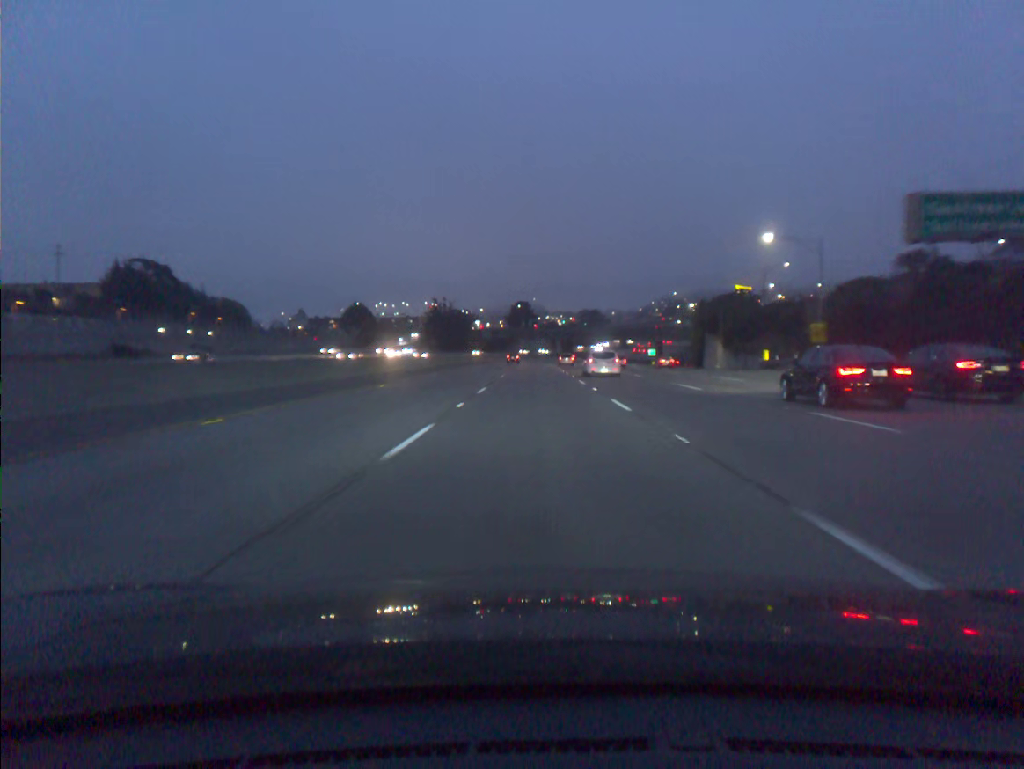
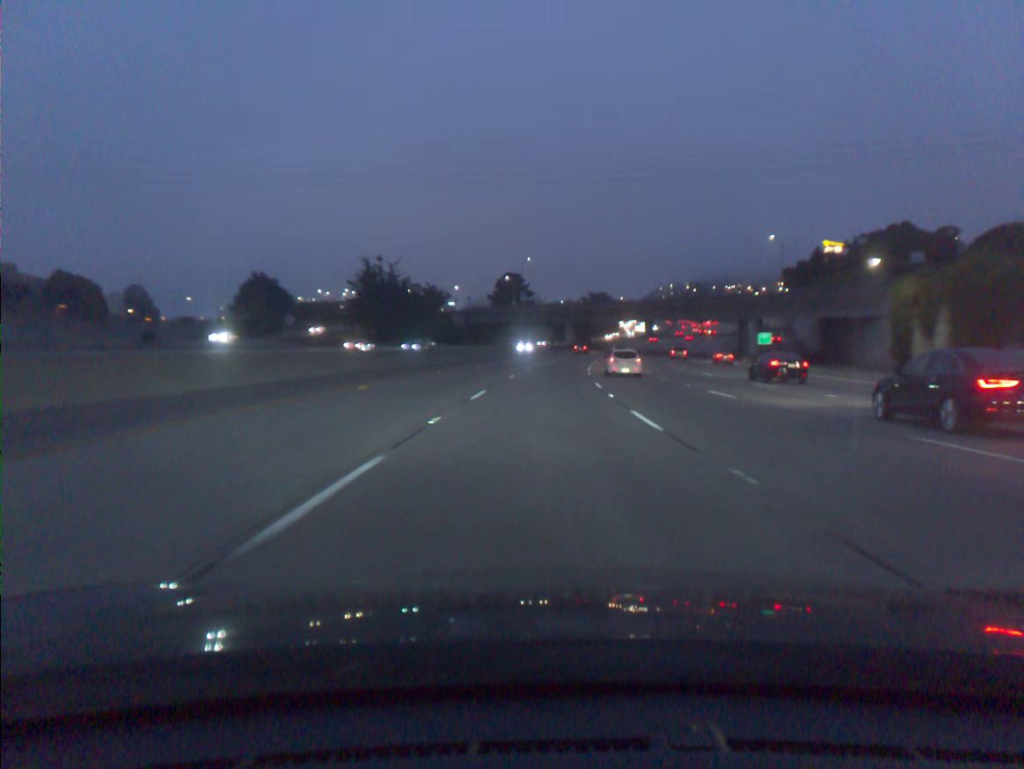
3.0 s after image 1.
(+0.1, +91.7) m; 0°
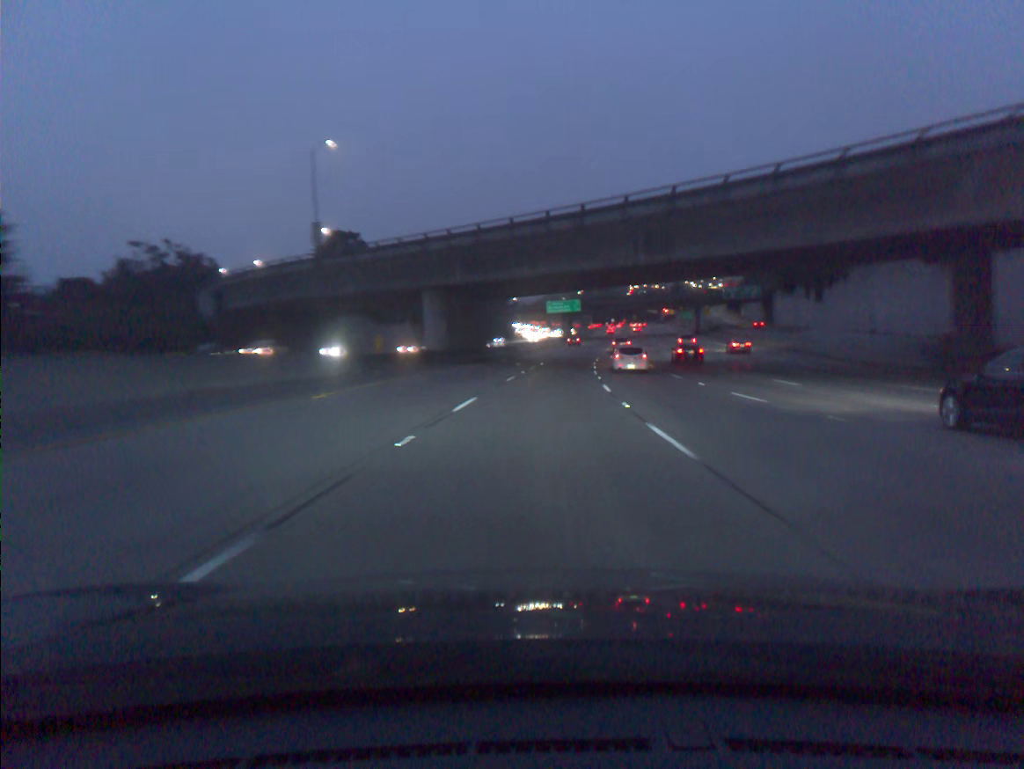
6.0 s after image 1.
(+5.5, +91.3) m; +8°
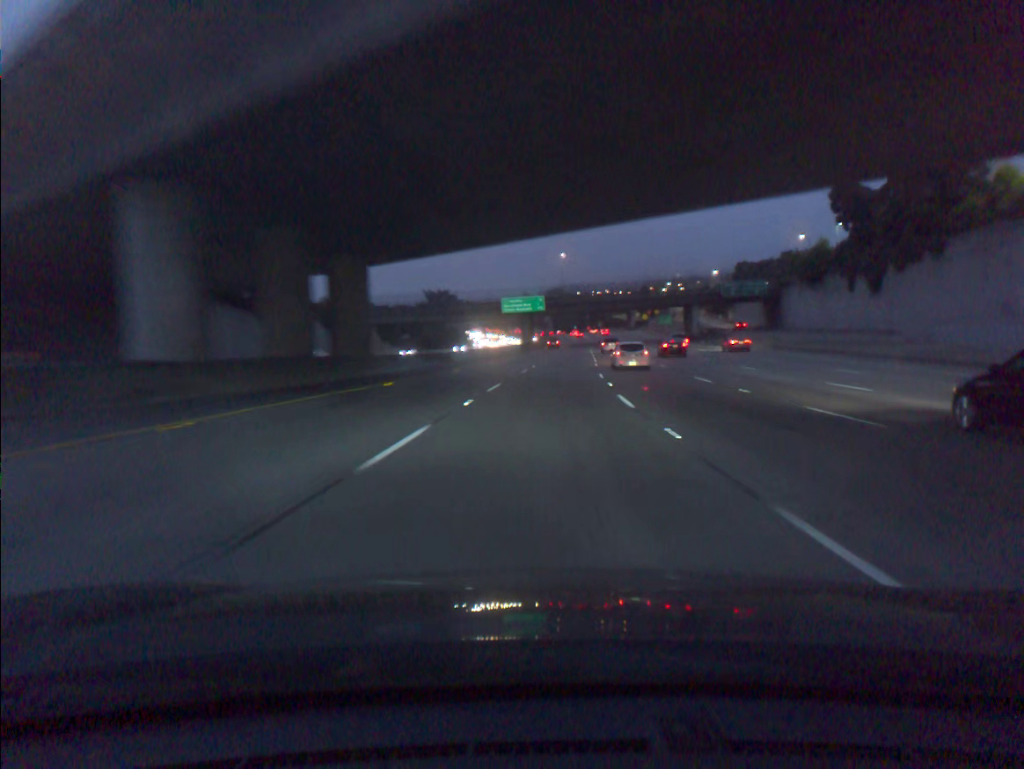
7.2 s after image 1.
(+1.0, +36.5) m; +3°
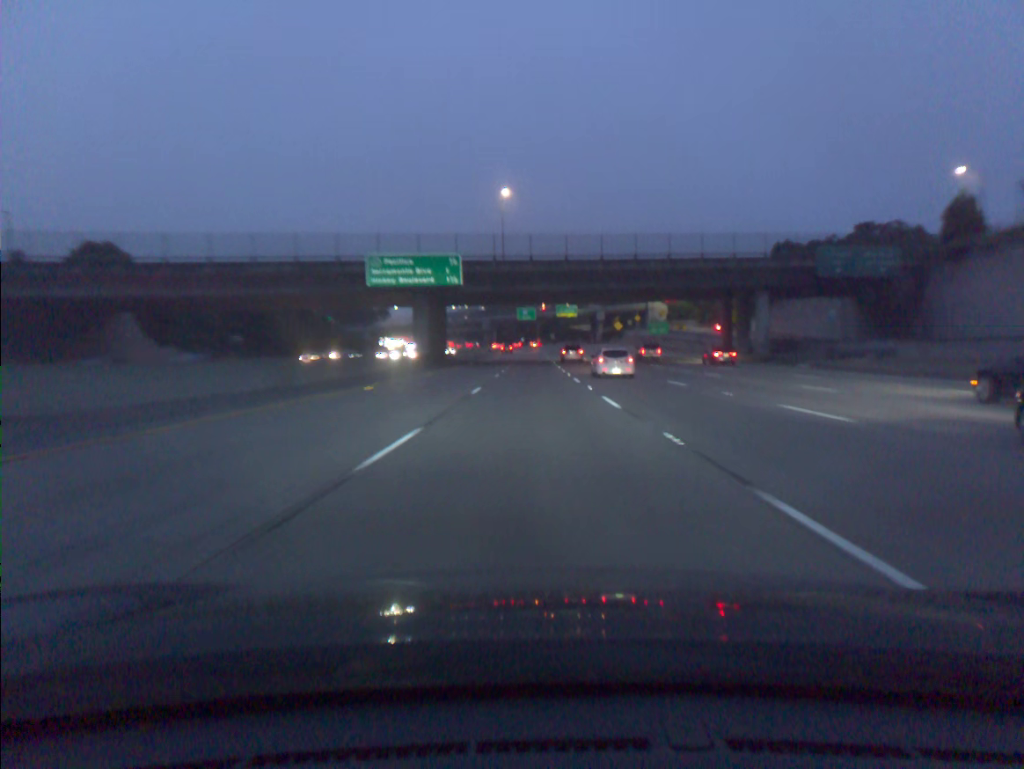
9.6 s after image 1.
(+3.4, +72.5) m; +4°
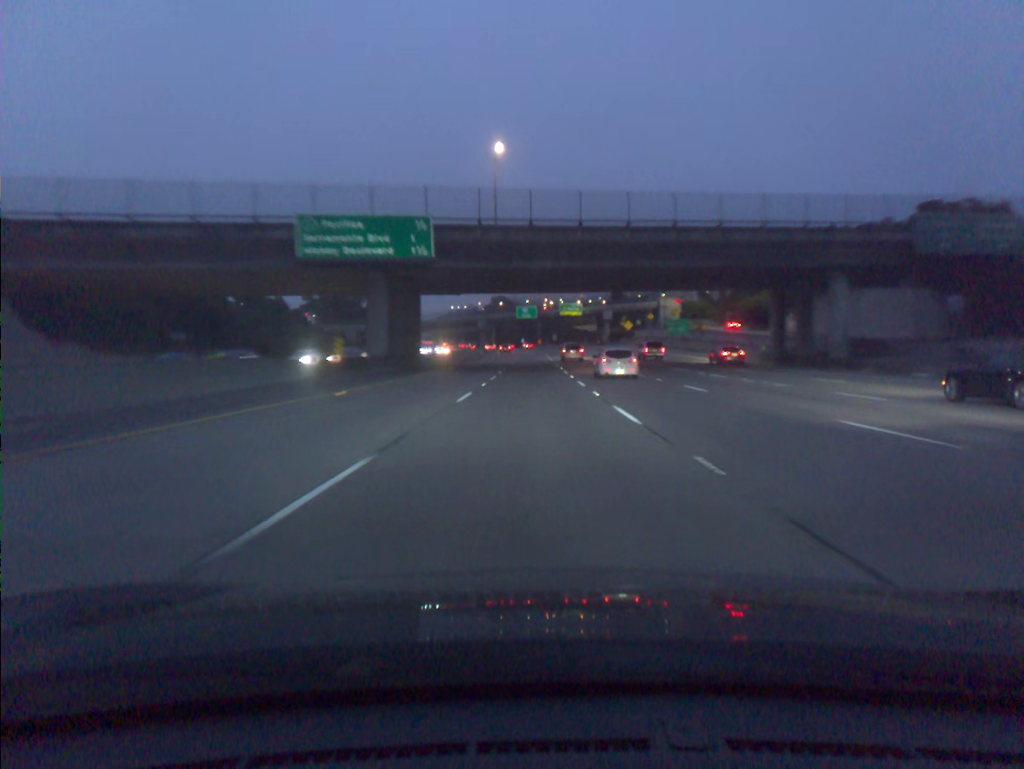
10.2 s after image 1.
(0.0, +18.1) m; 0°
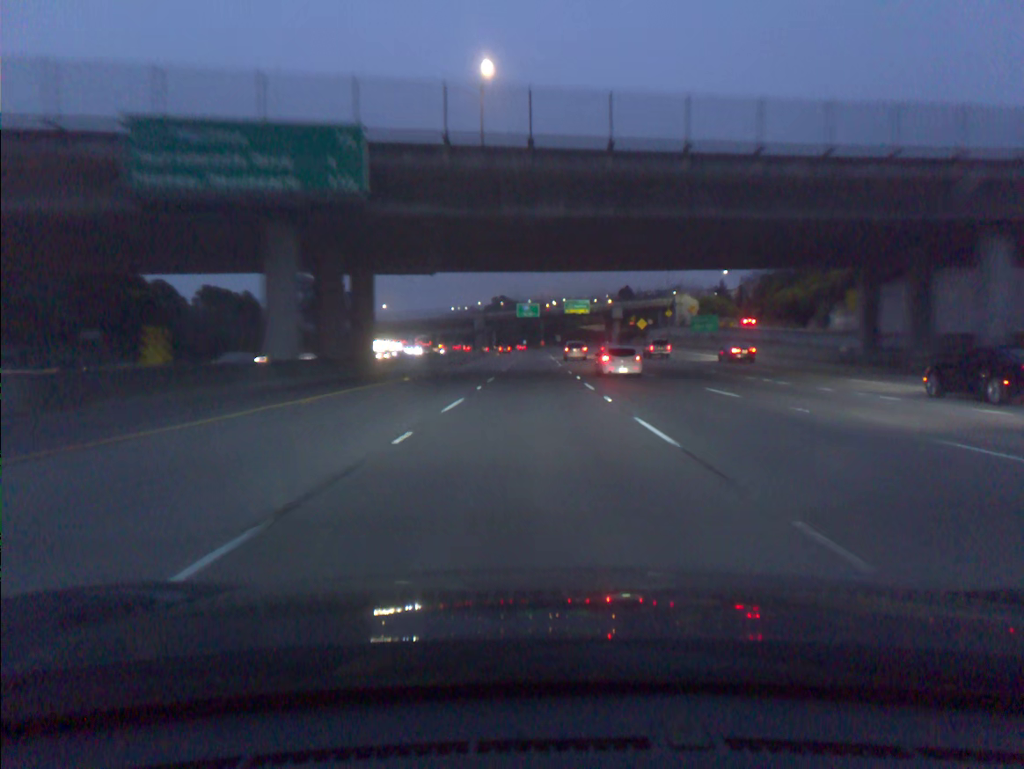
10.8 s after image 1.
(0.0, +18.0) m; 0°
